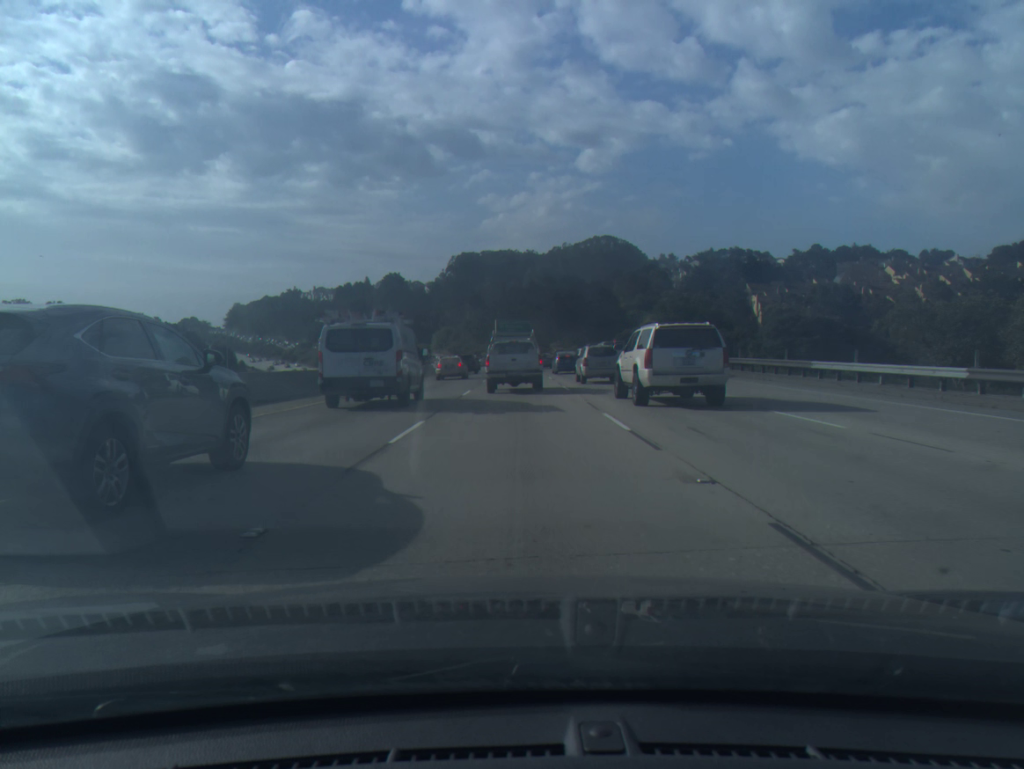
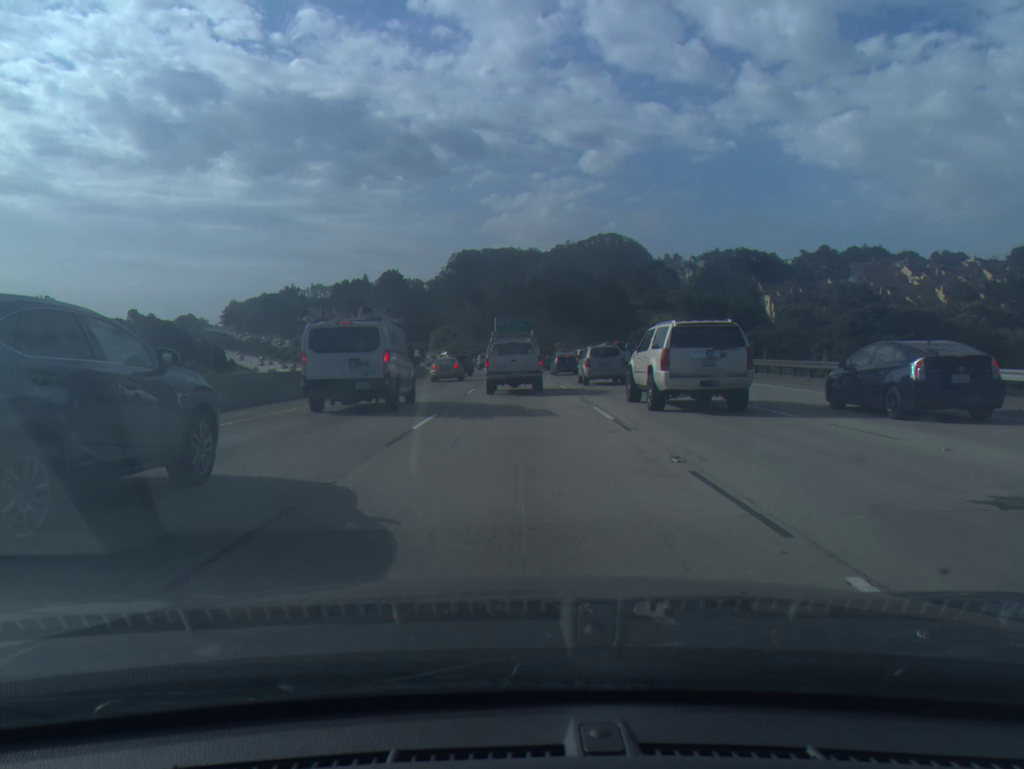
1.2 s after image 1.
(0.0, +12.2) m; 0°
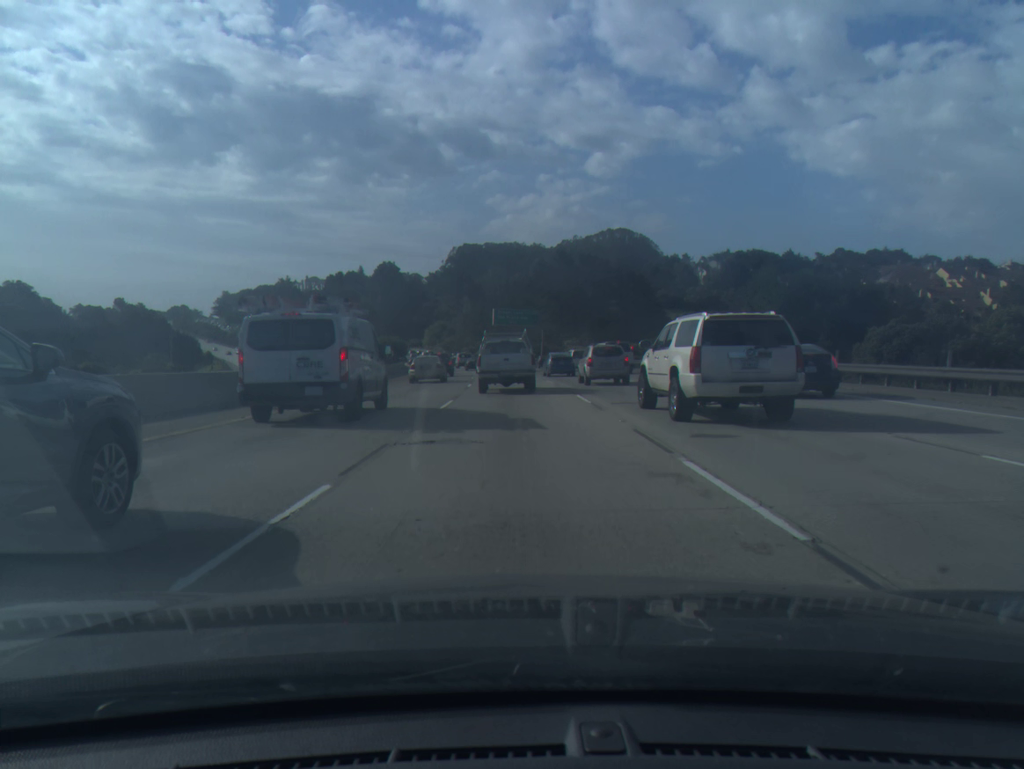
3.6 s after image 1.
(0.0, +24.6) m; 0°
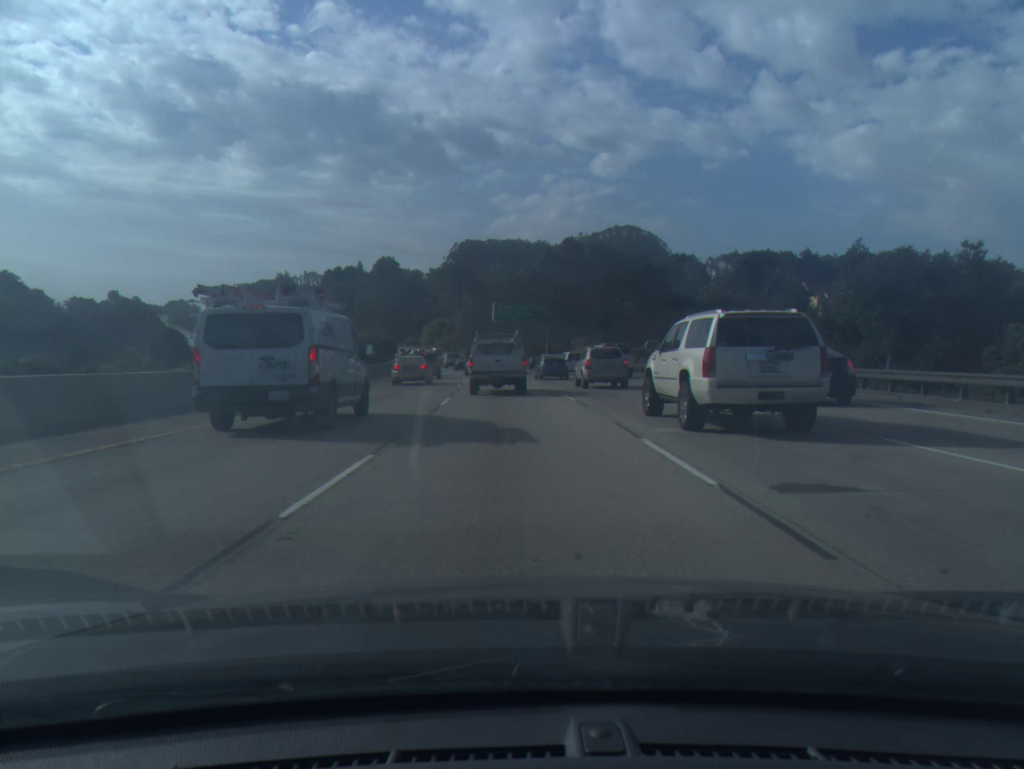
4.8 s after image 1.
(0.0, +12.3) m; 0°
